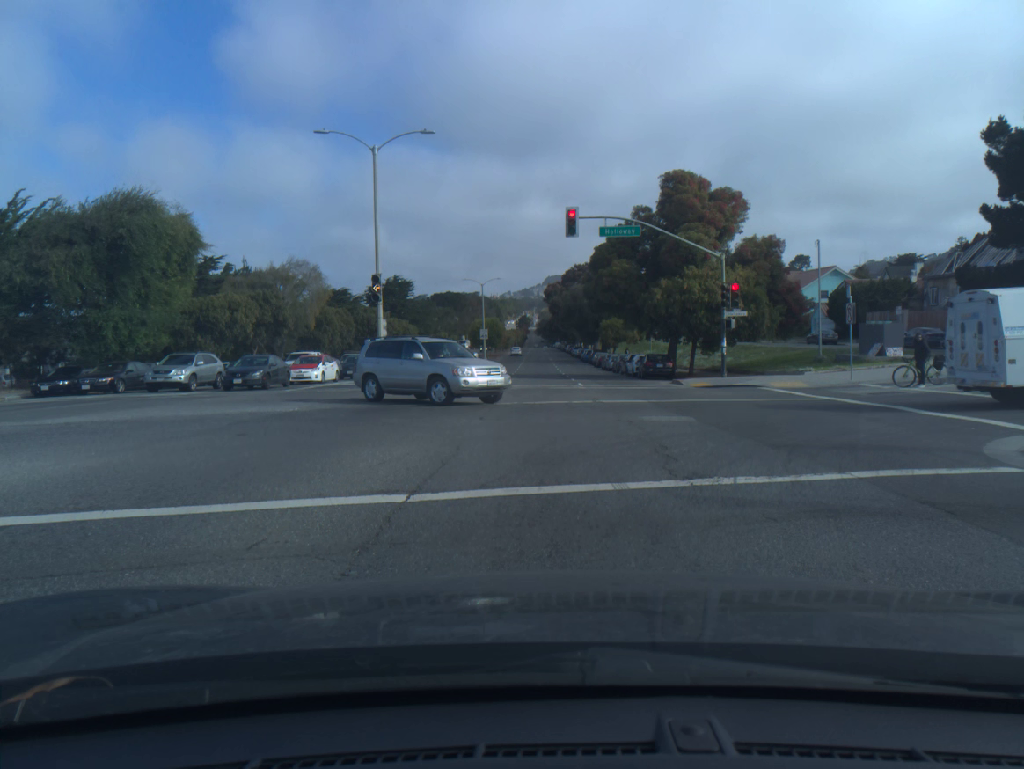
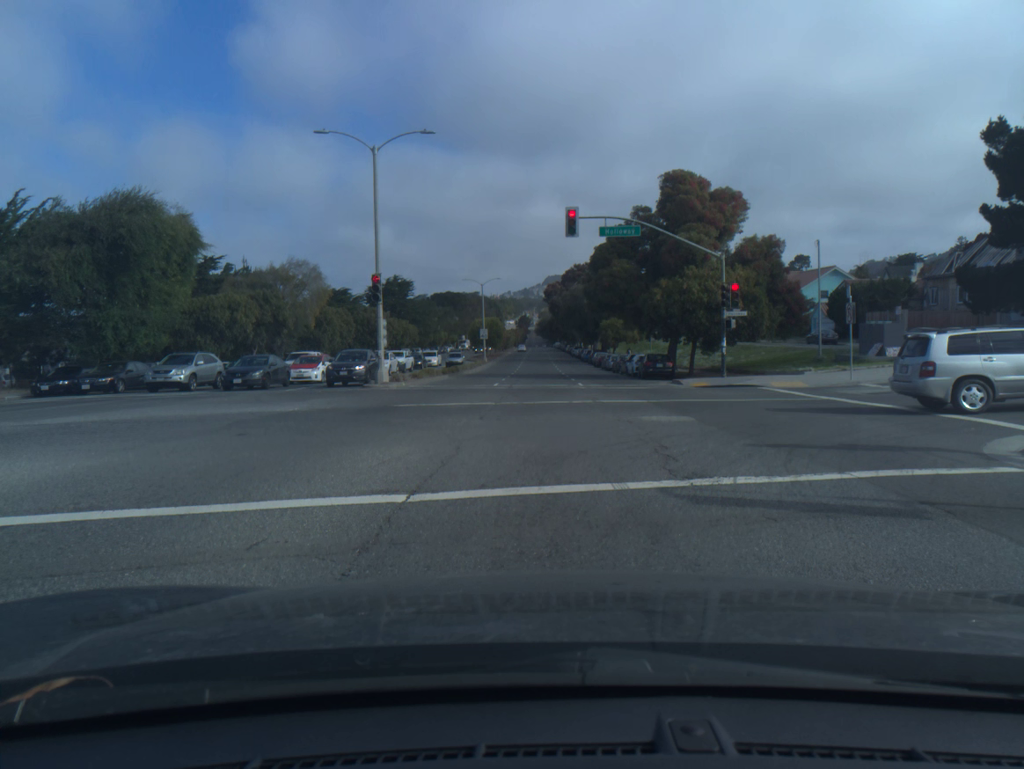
(0.0, 0.0) m; 0°
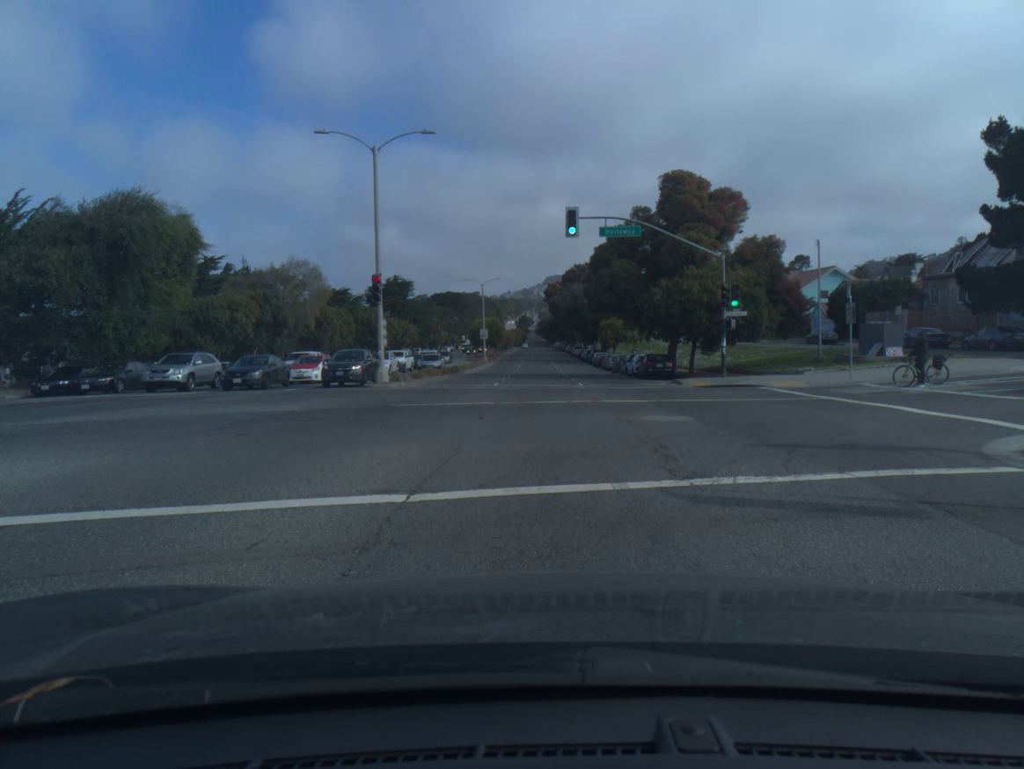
(0.0, 0.0) m; 0°
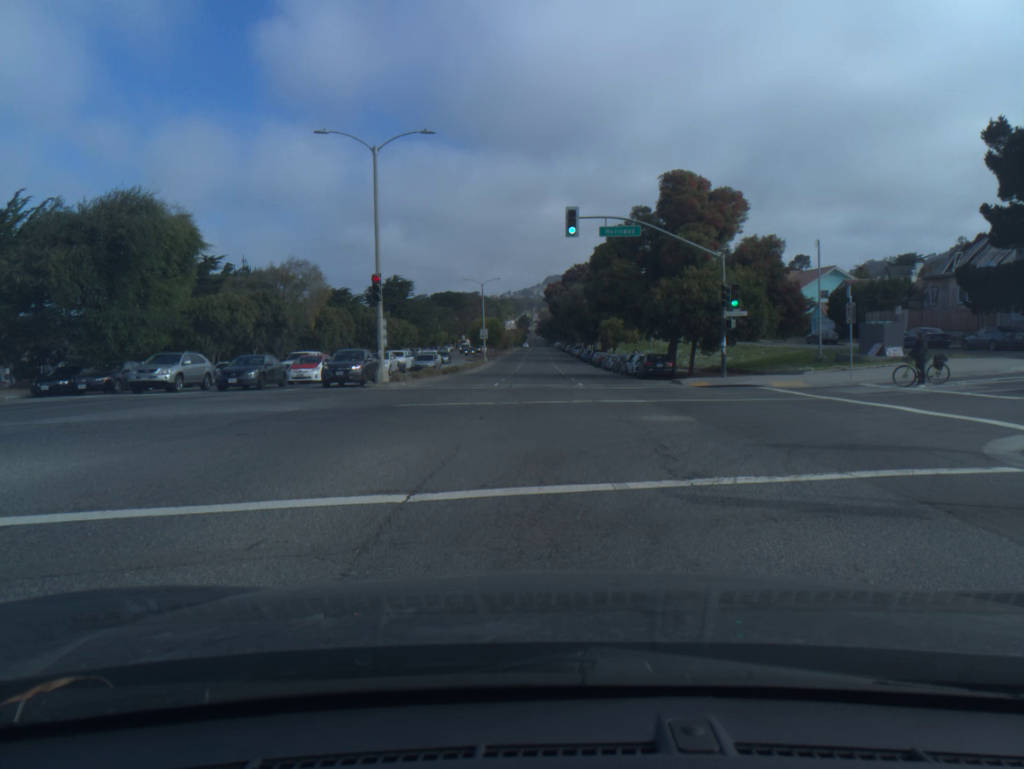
(0.0, 0.0) m; 0°
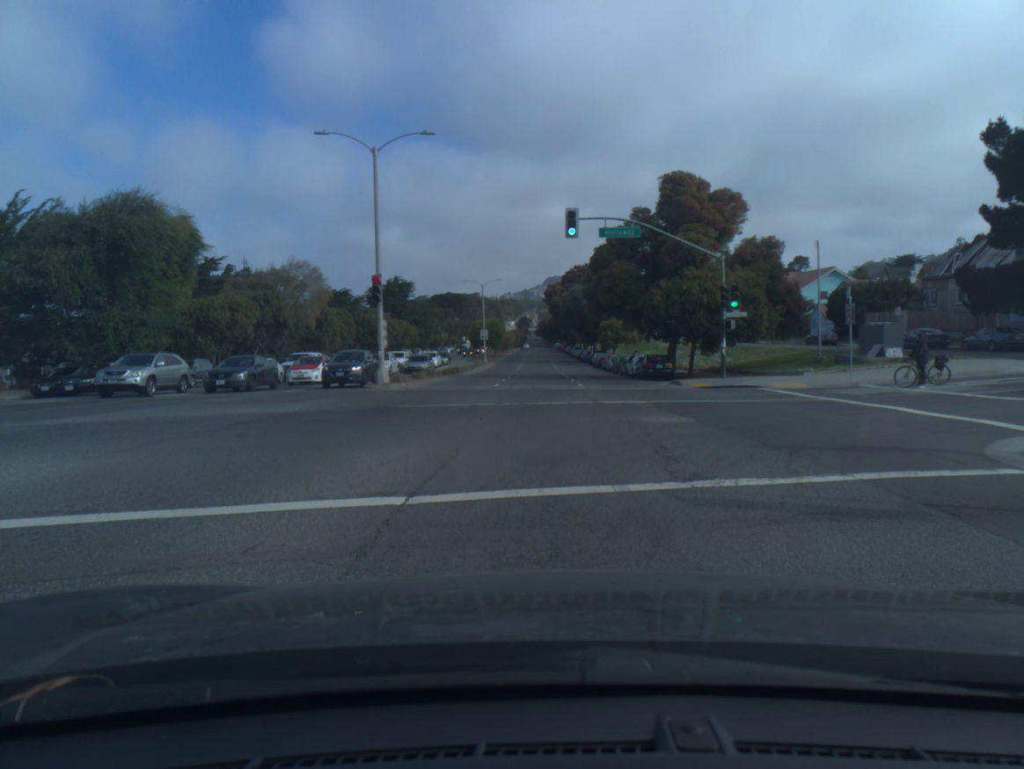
(0.0, +0.1) m; 0°
